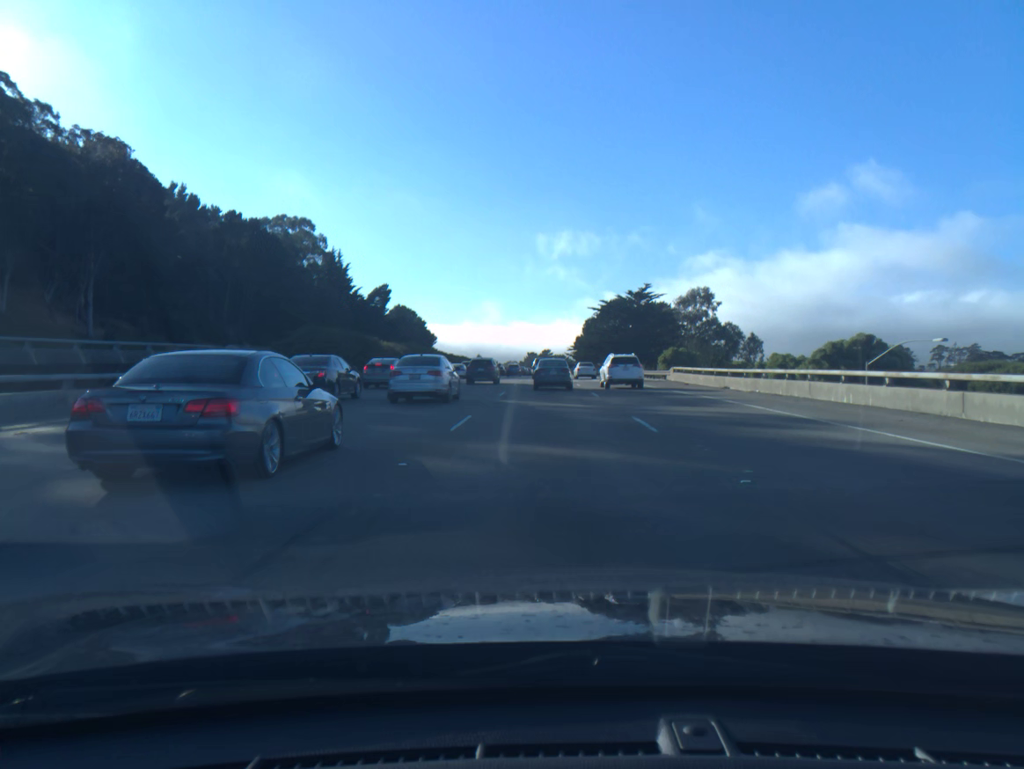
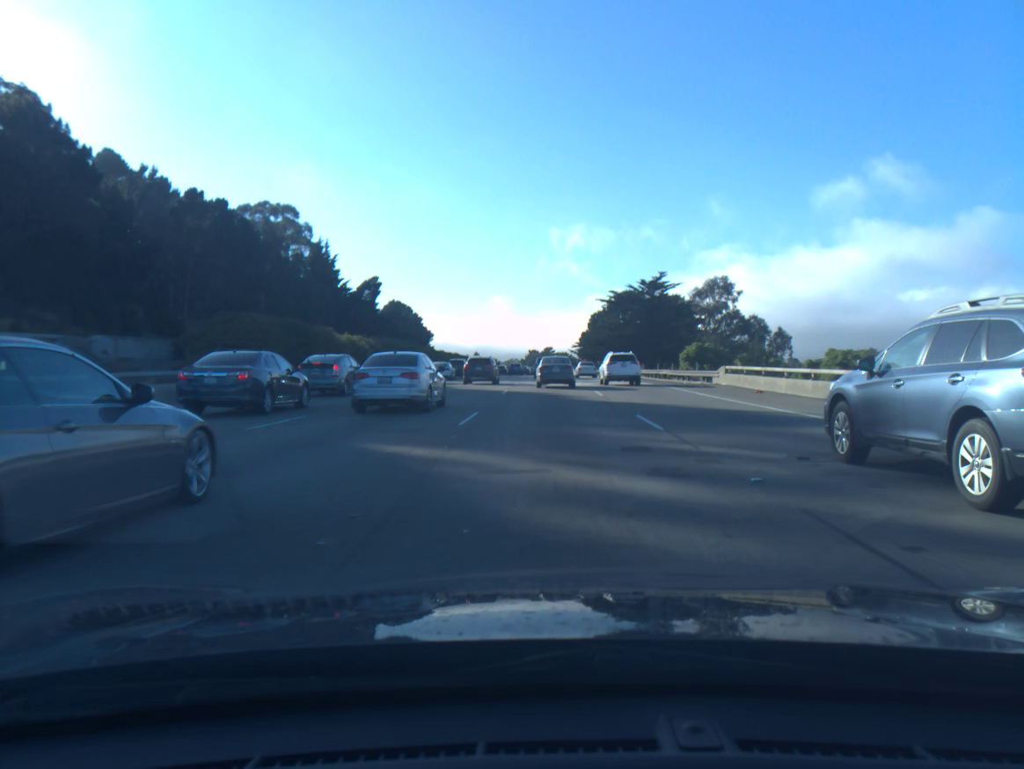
(0.0, +14.7) m; 0°
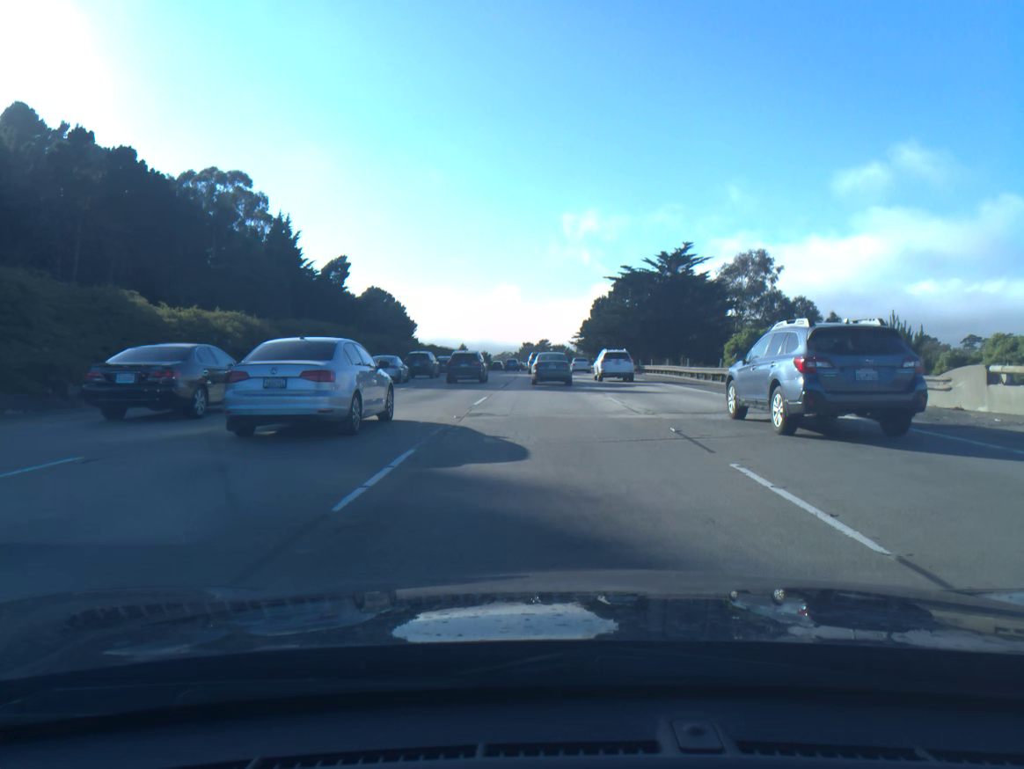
(0.0, +23.2) m; 0°
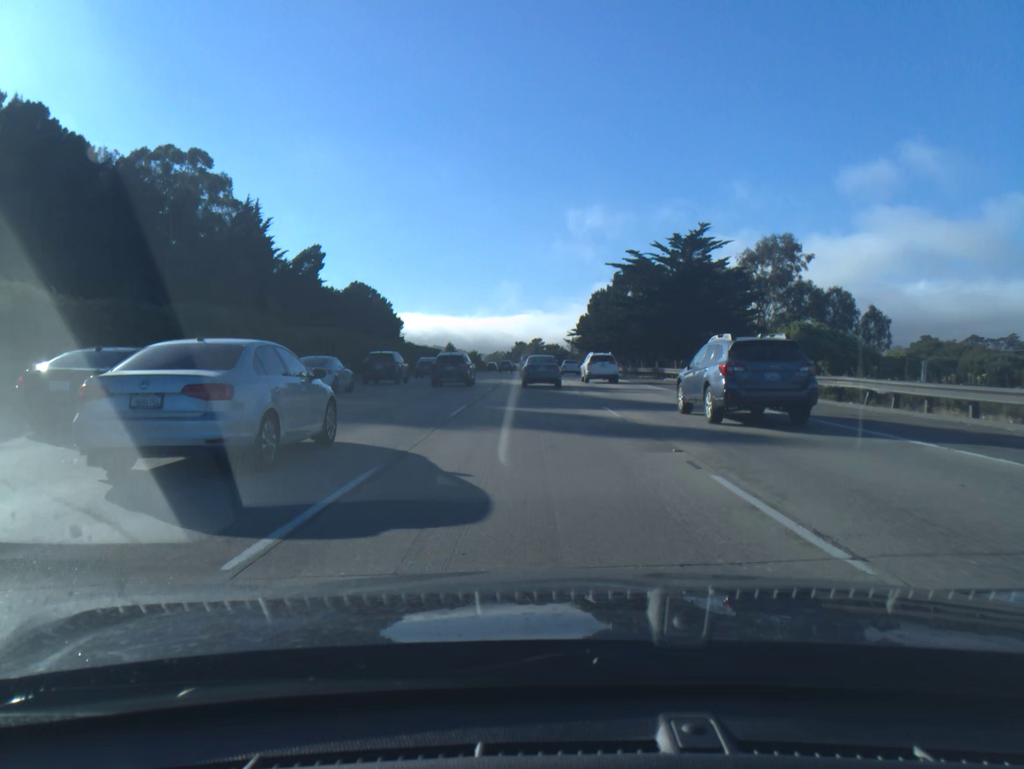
(+0.1, +14.9) m; +1°
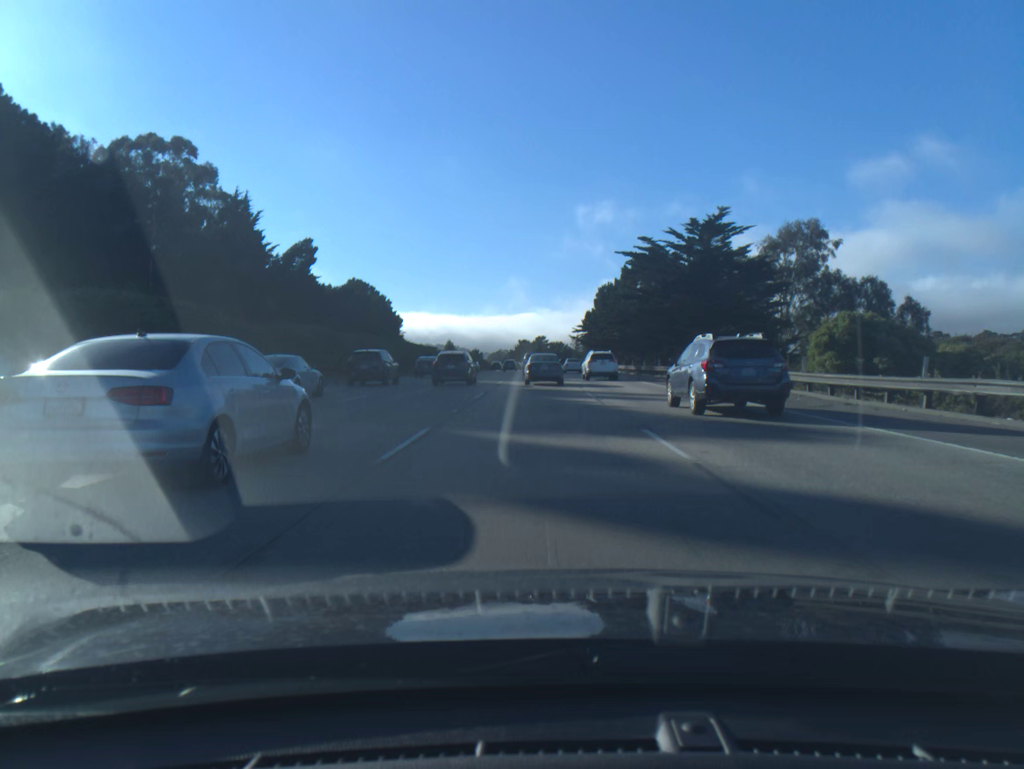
(0.0, +7.4) m; 0°
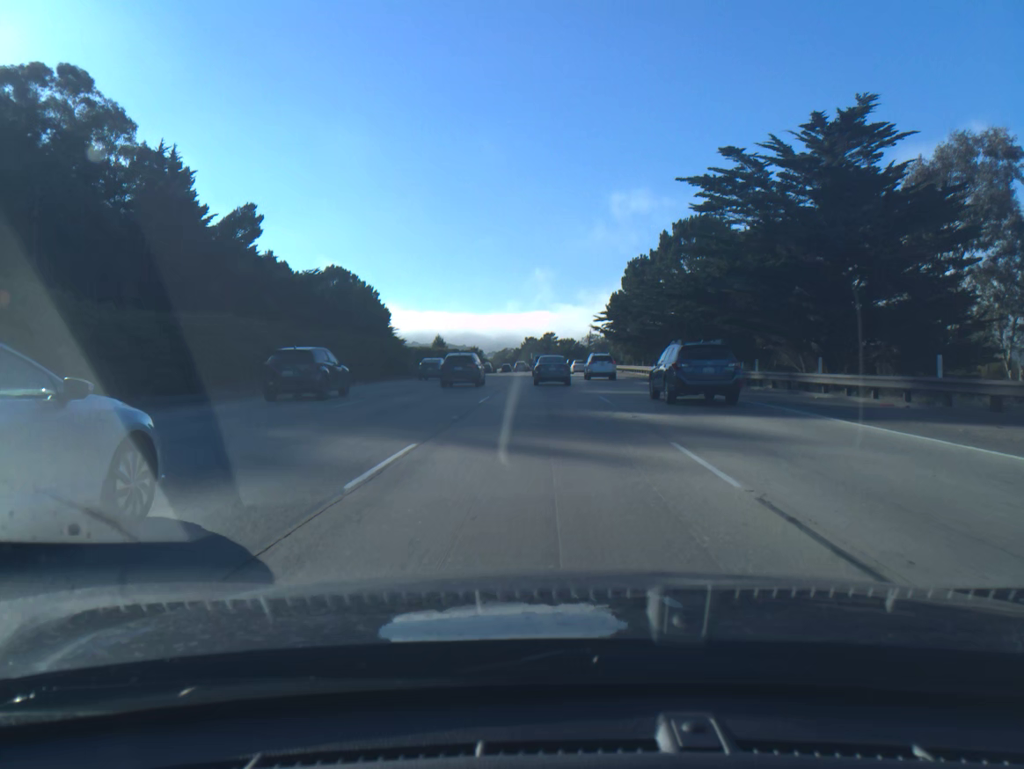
(-0.2, +31.1) m; -1°
